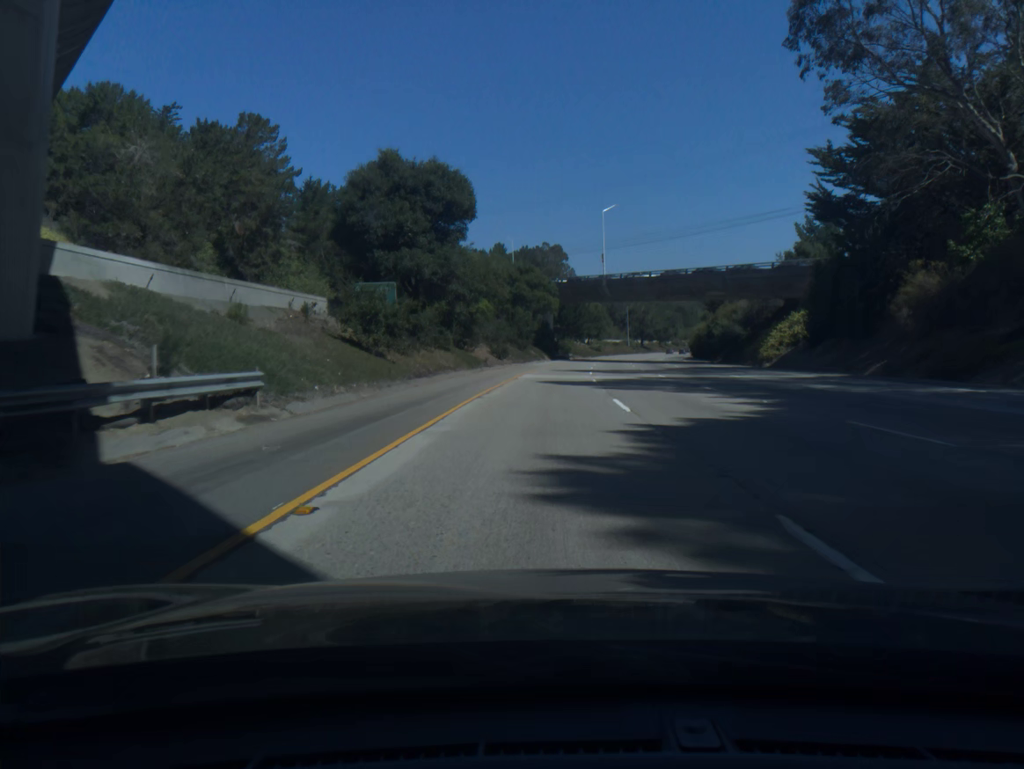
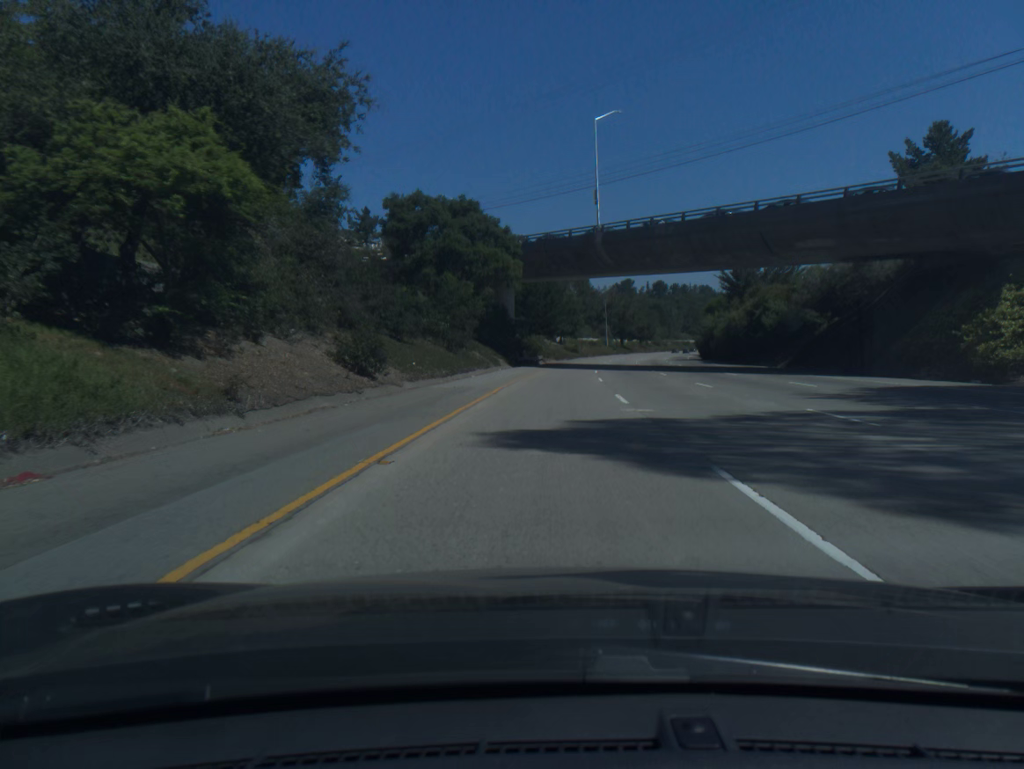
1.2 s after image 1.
(+0.9, +41.3) m; +3°
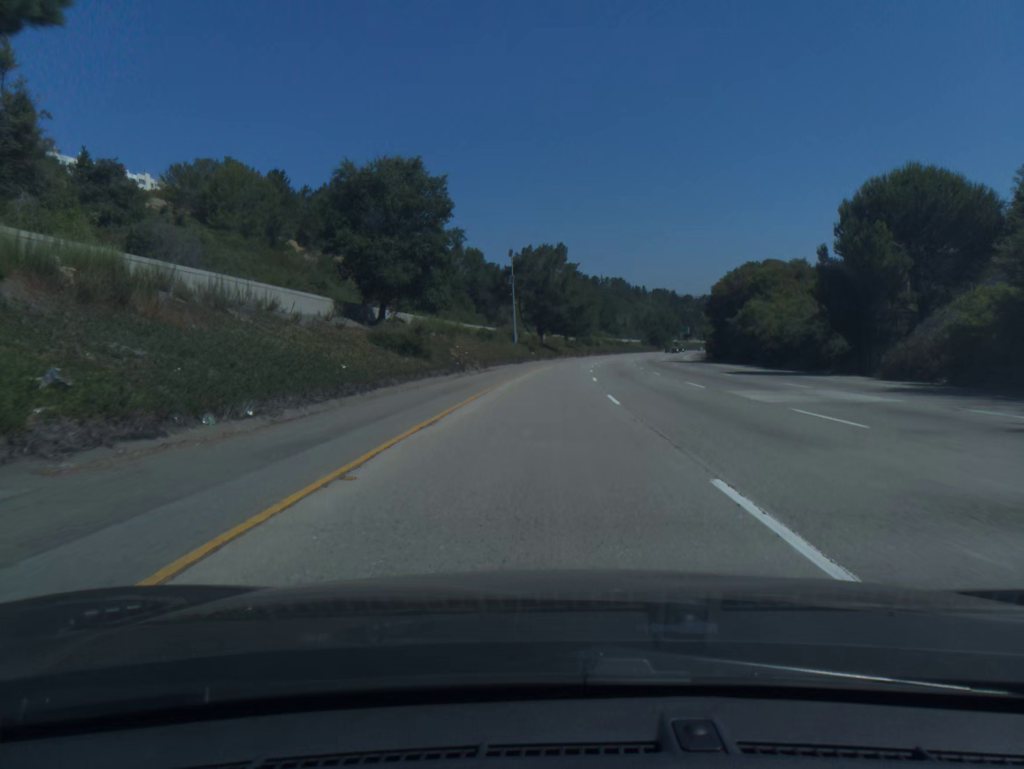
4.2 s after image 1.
(+7.0, +102.9) m; +7°
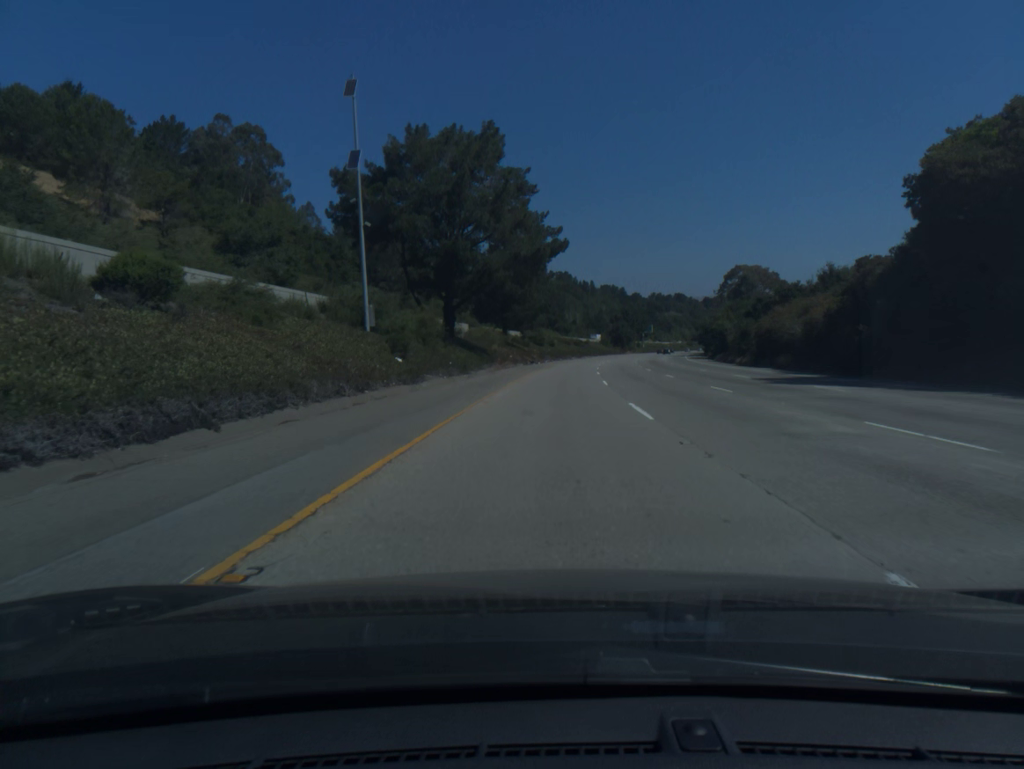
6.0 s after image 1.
(+2.1, +61.8) m; +4°
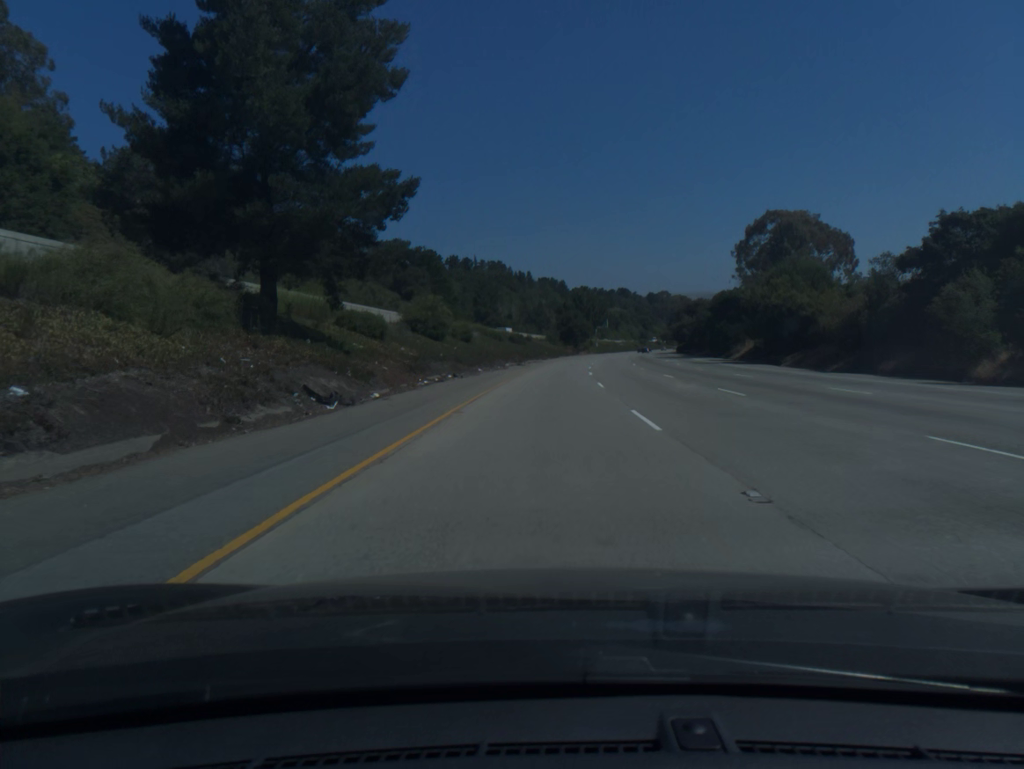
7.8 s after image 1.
(+2.8, +61.6) m; +5°
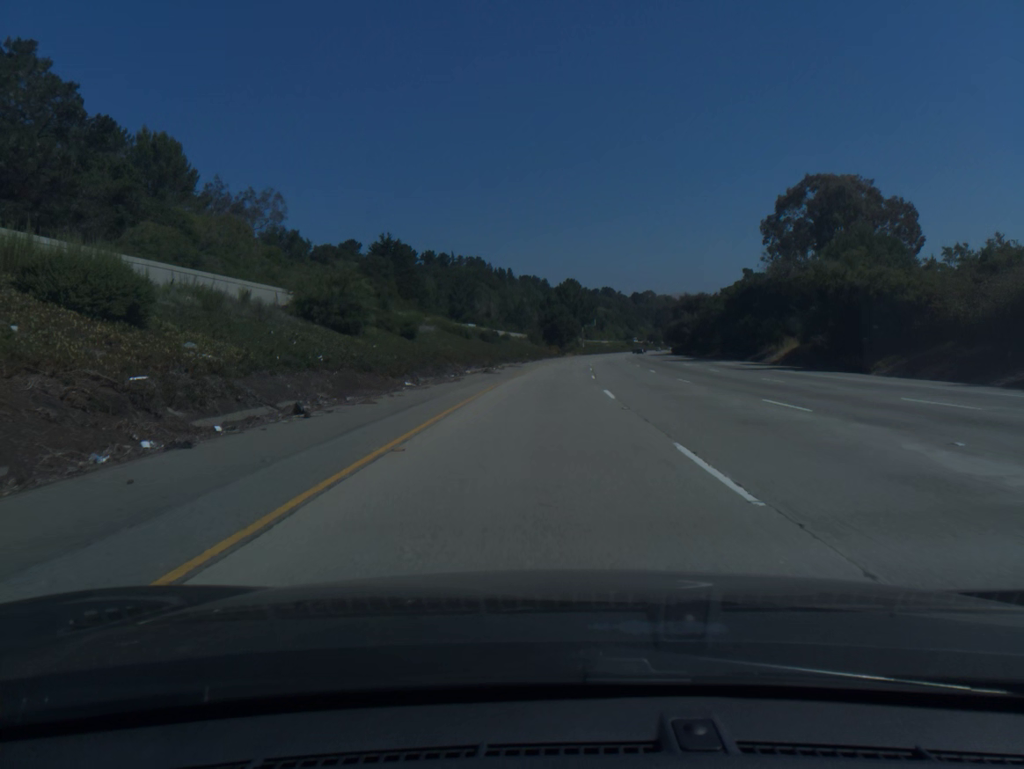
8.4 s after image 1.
(+0.2, +20.5) m; +1°
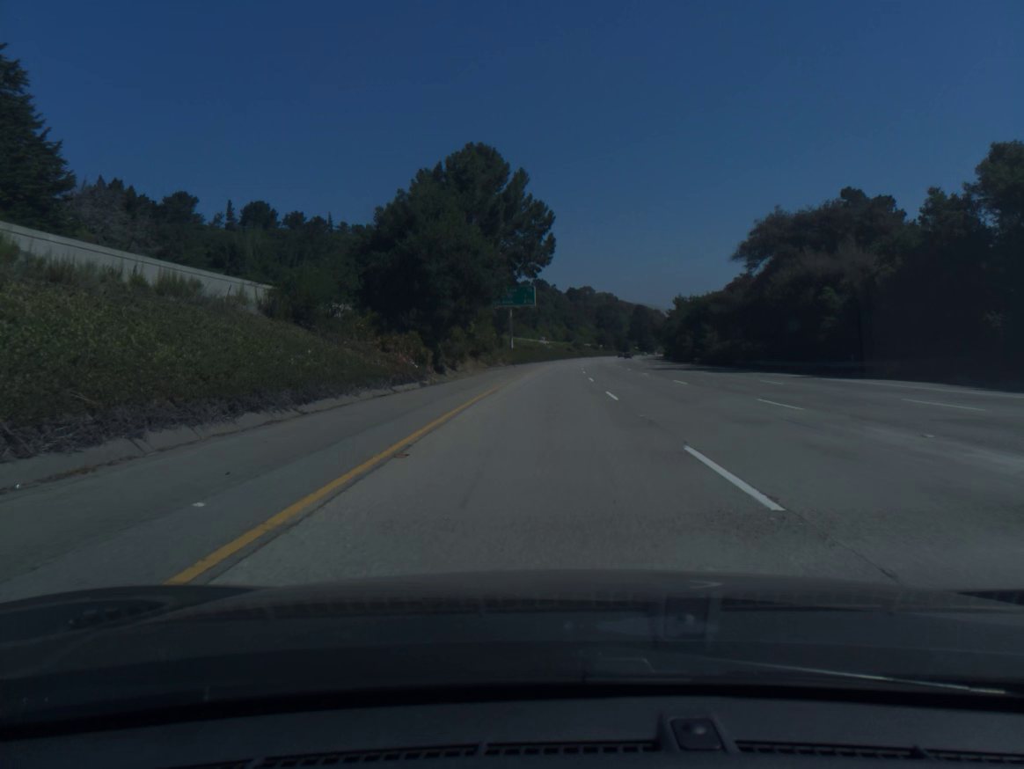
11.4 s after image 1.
(+5.3, +102.4) m; +5°
